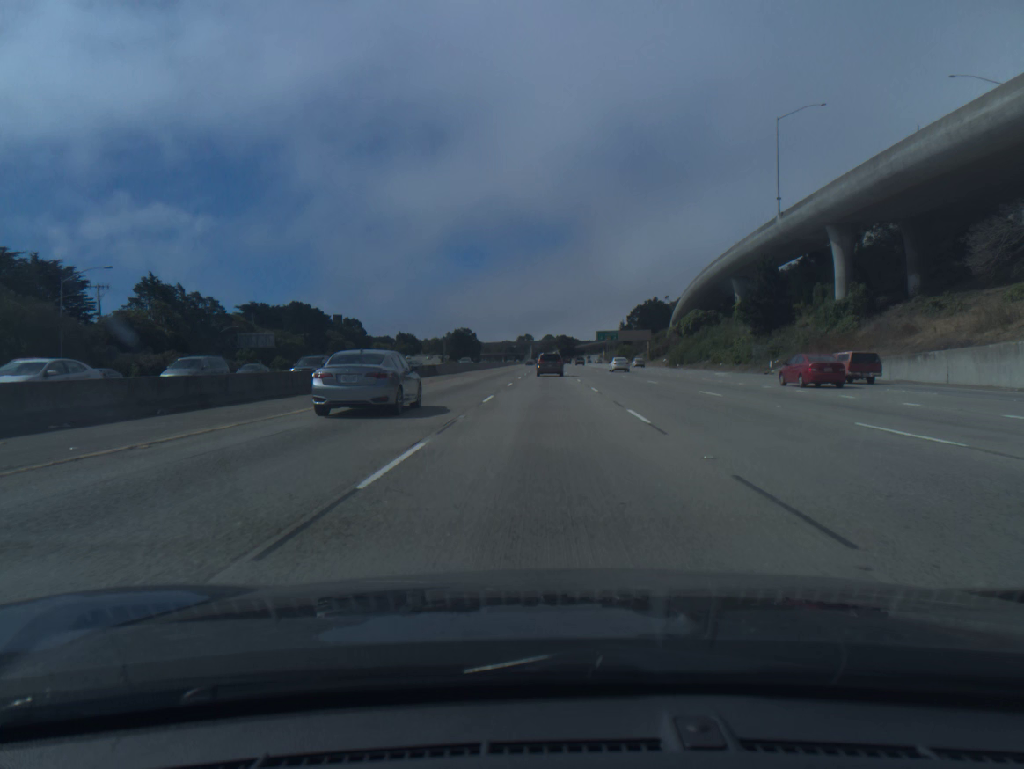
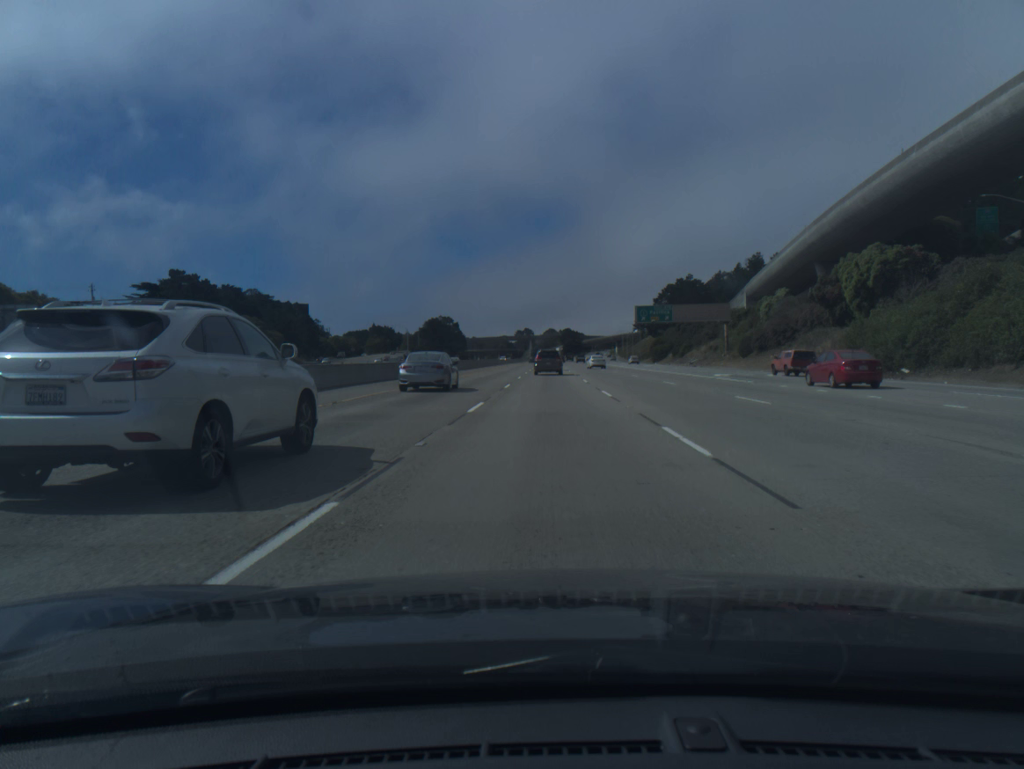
(0.0, +78.1) m; 0°
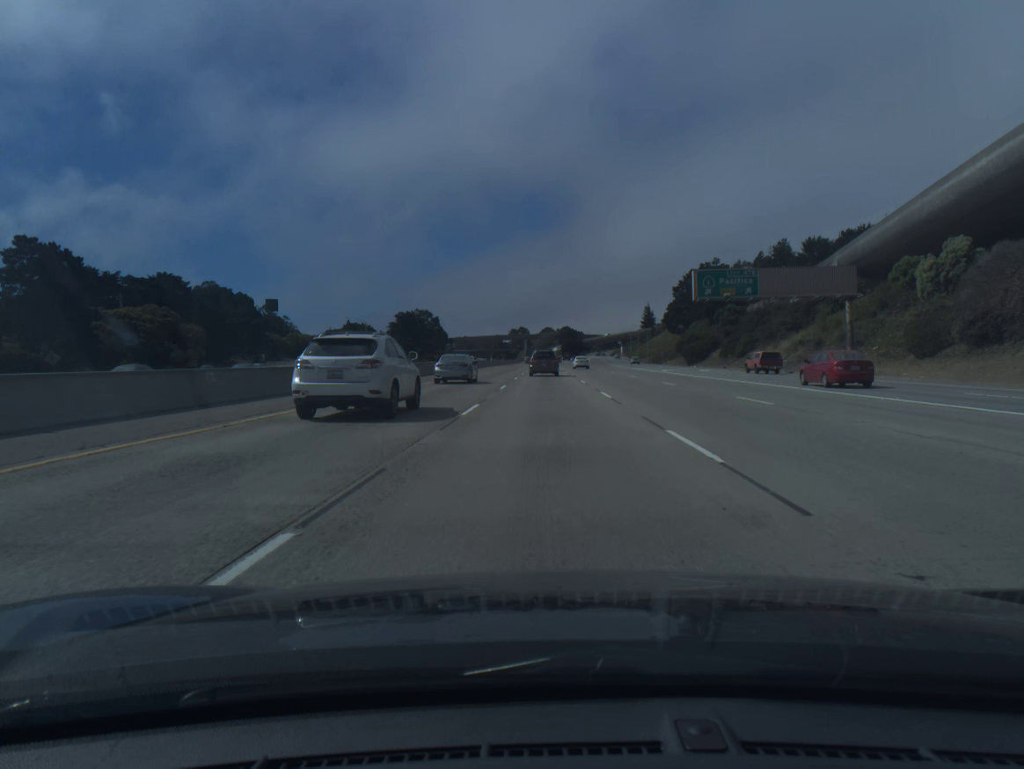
(+0.2, +44.6) m; 0°
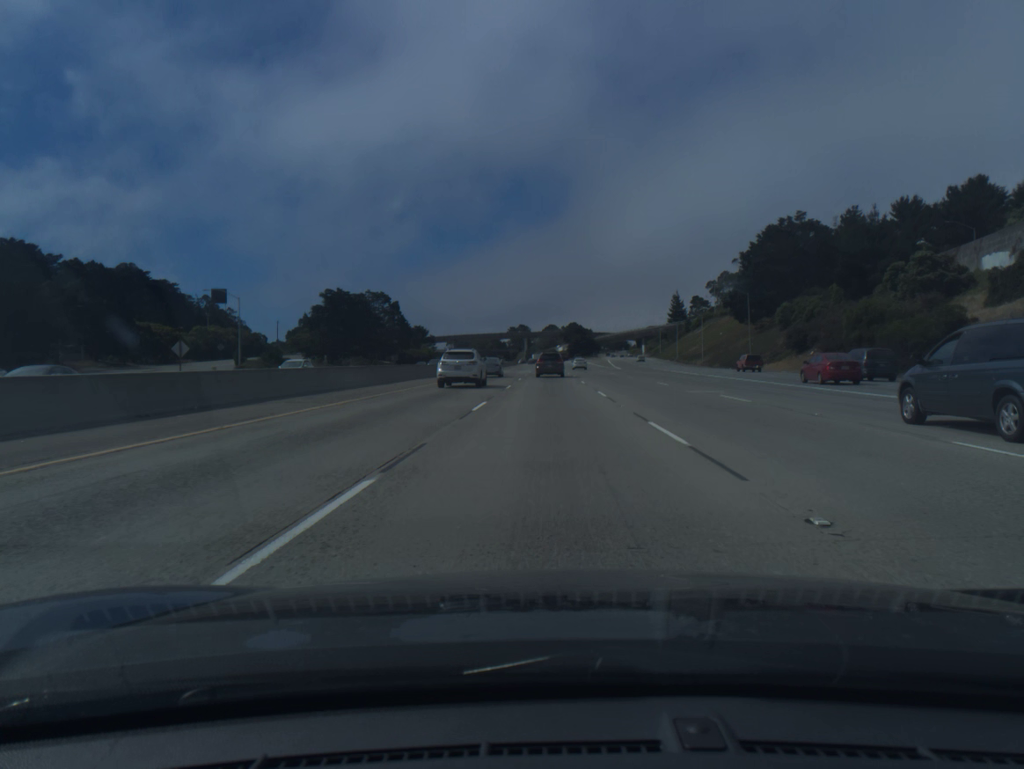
(-0.1, +70.9) m; 0°
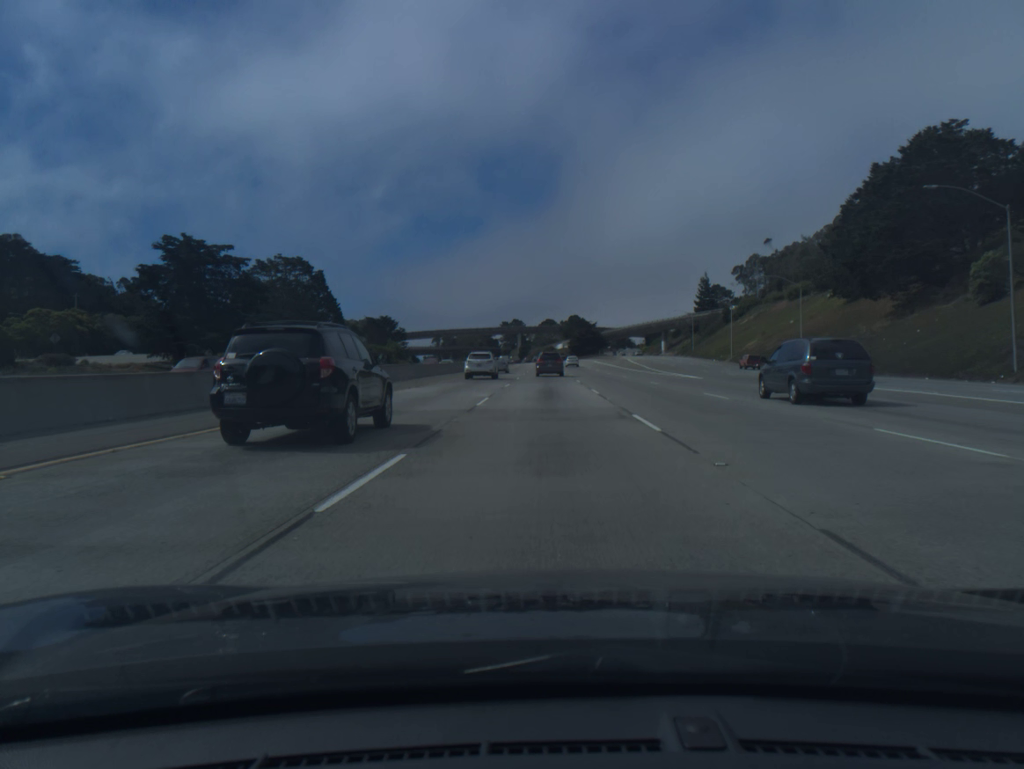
(+0.1, +56.3) m; 0°
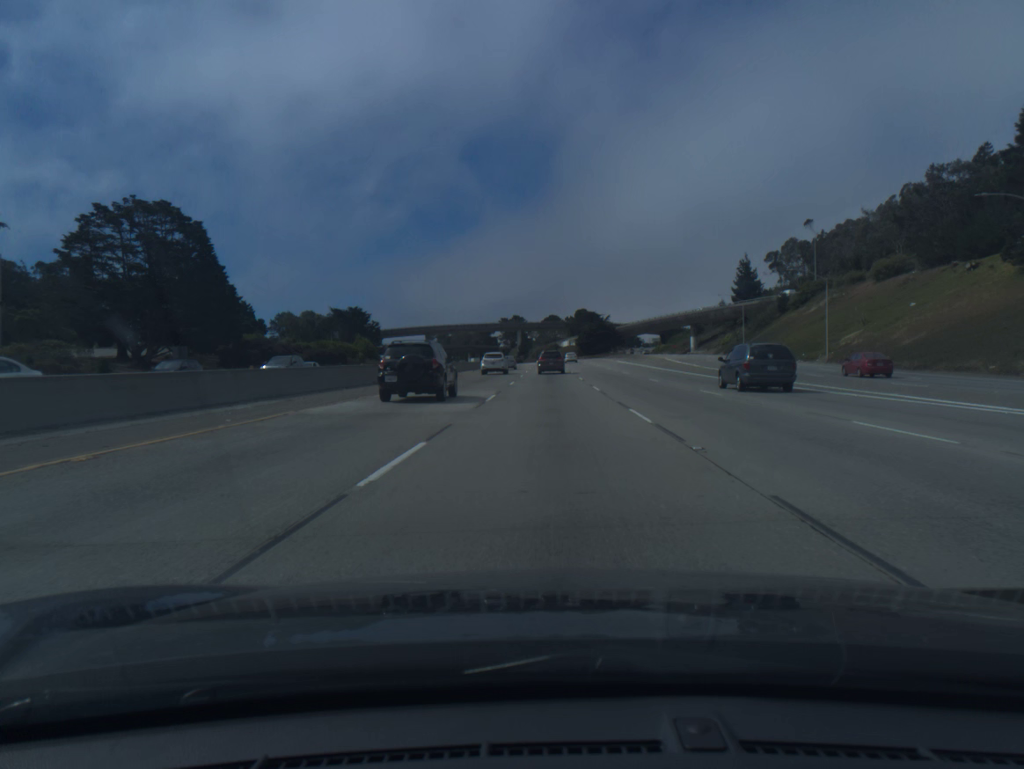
(0.0, +42.5) m; 0°
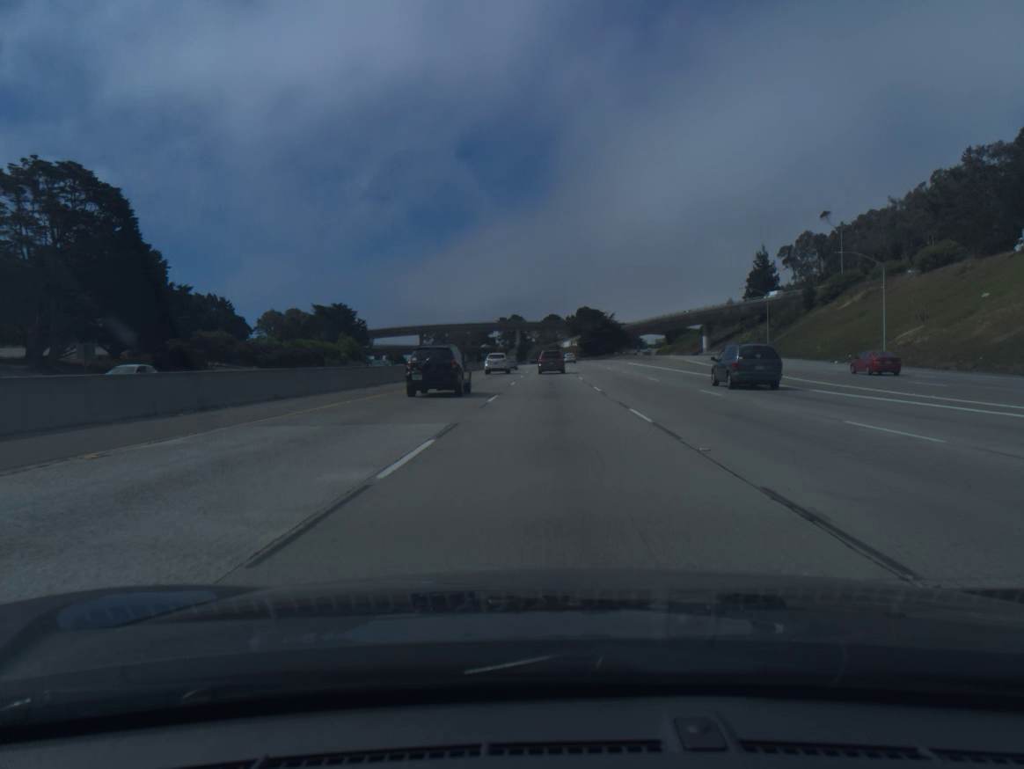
(0.0, +14.2) m; 0°
